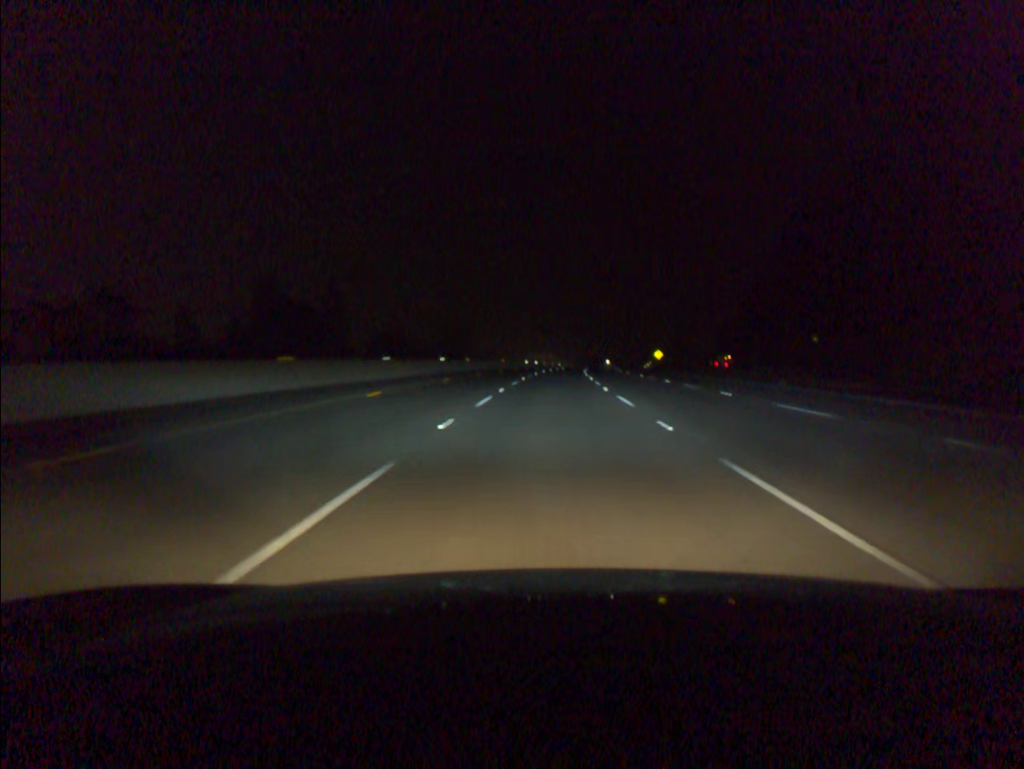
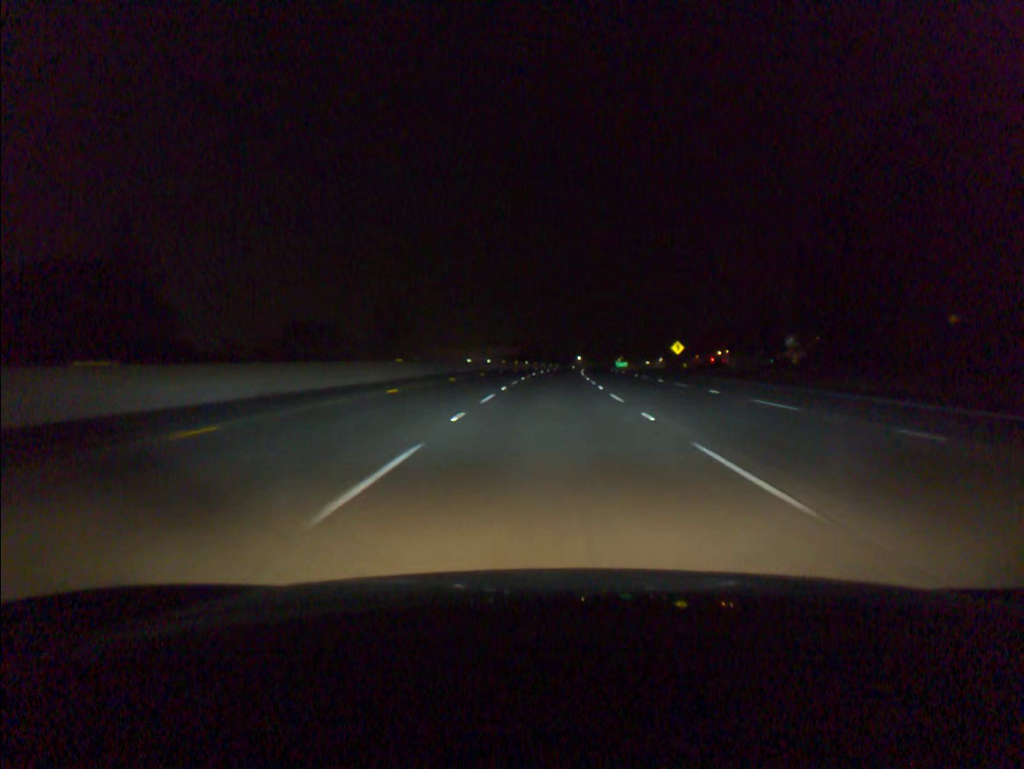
(+1.2, +55.2) m; +2°
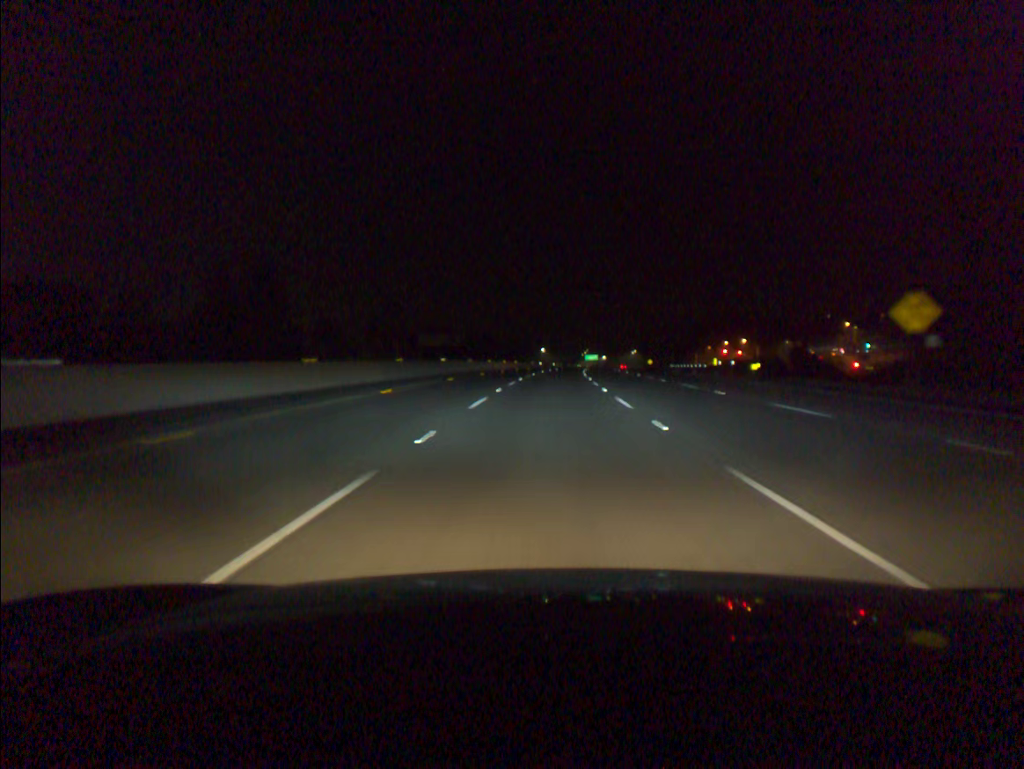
(+1.9, +73.7) m; +3°
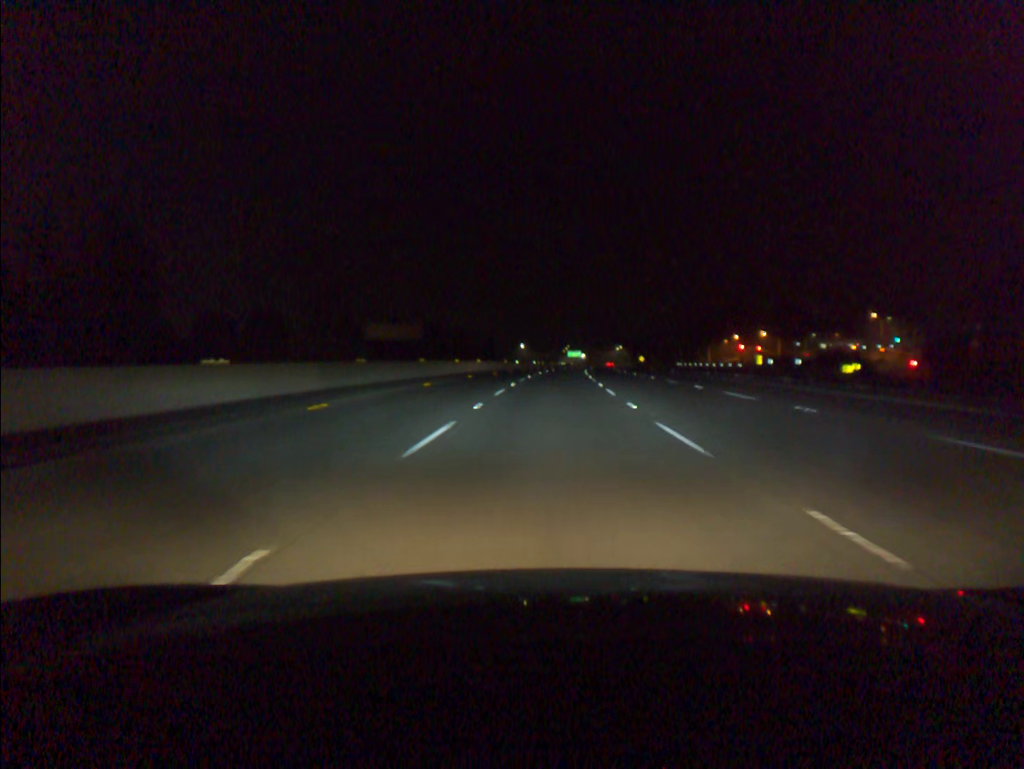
(+0.5, +36.9) m; +1°
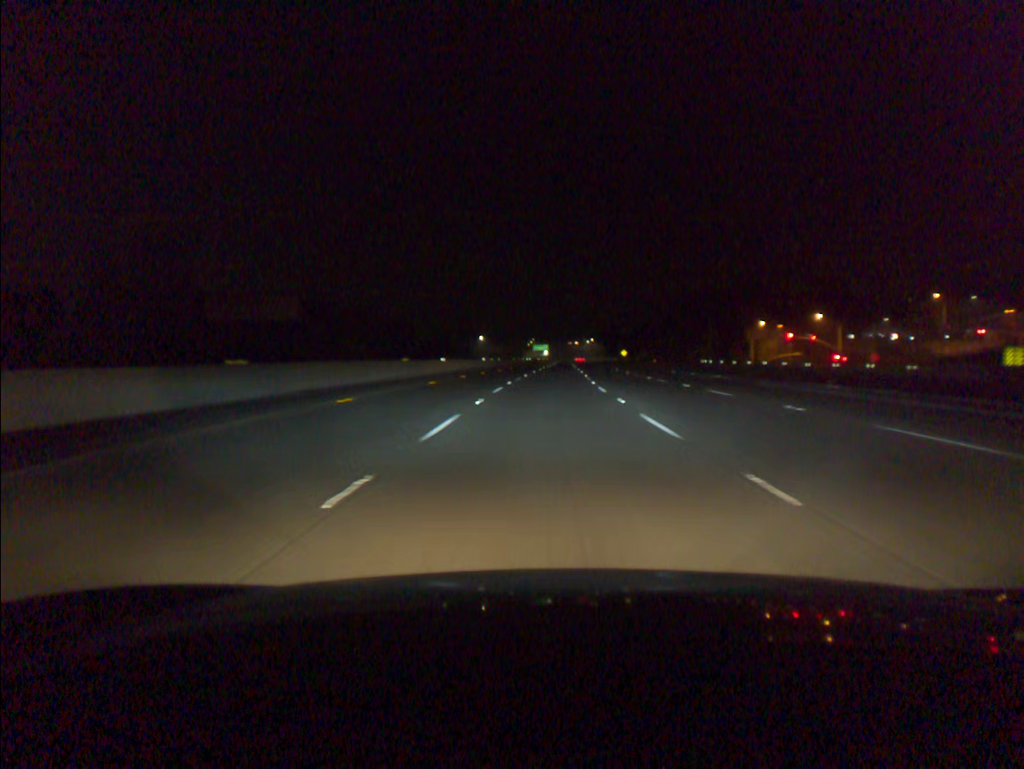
(+1.3, +55.4) m; +3°
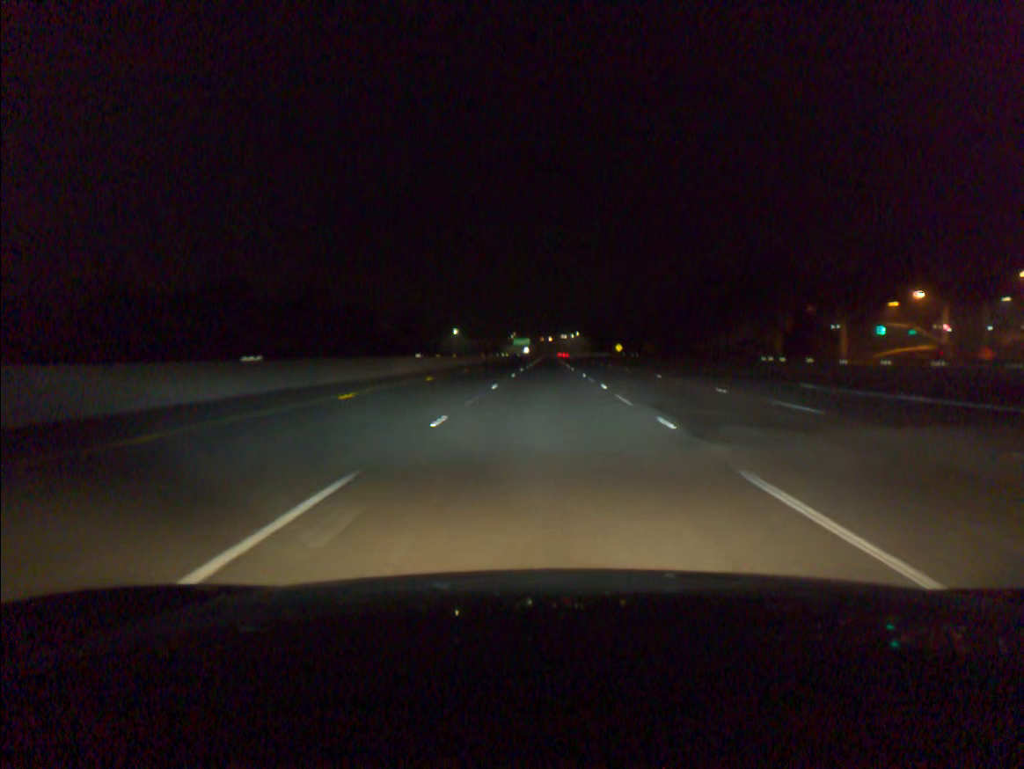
(+0.4, +36.9) m; +1°
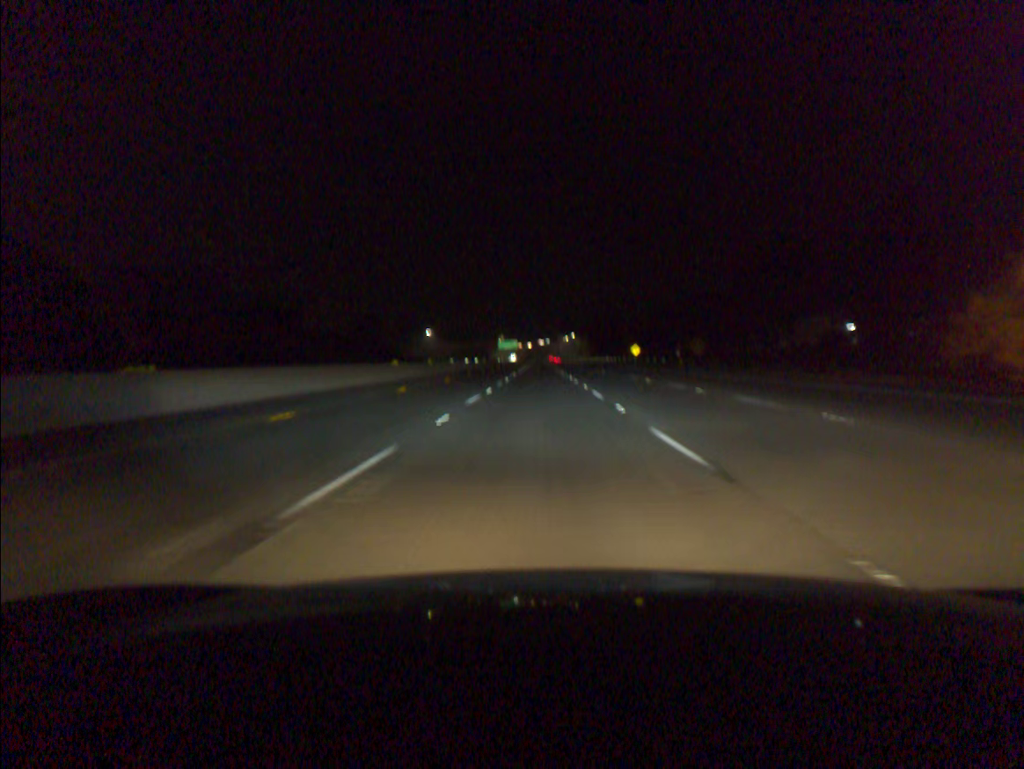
(+0.5, +55.3) m; +1°
